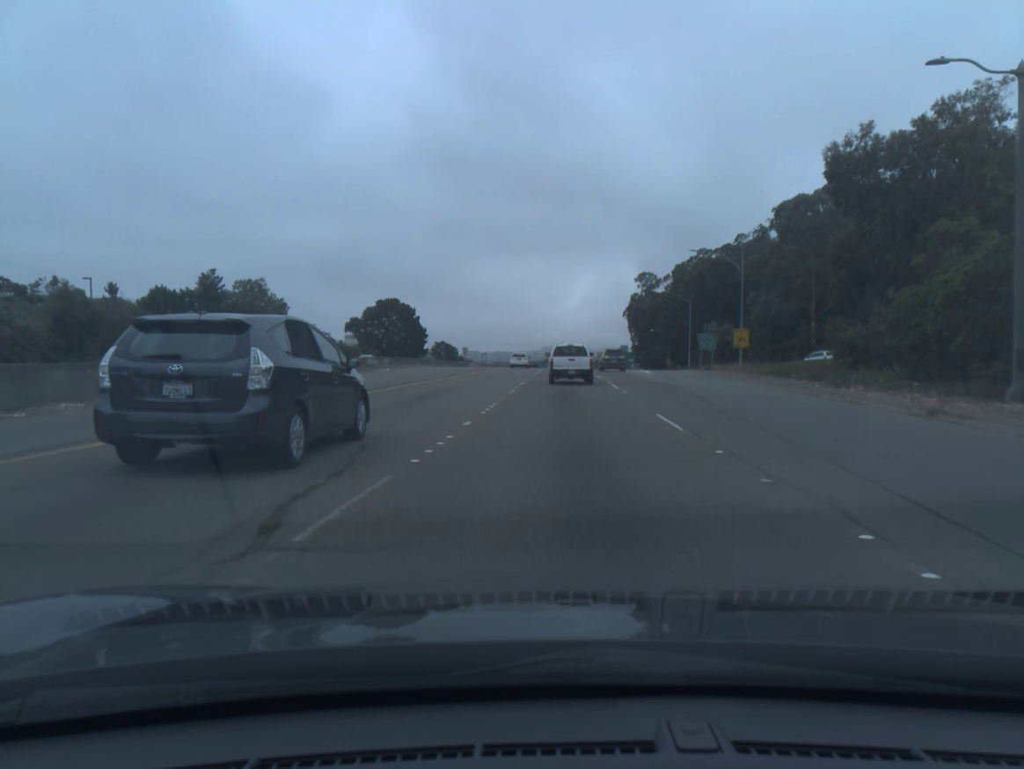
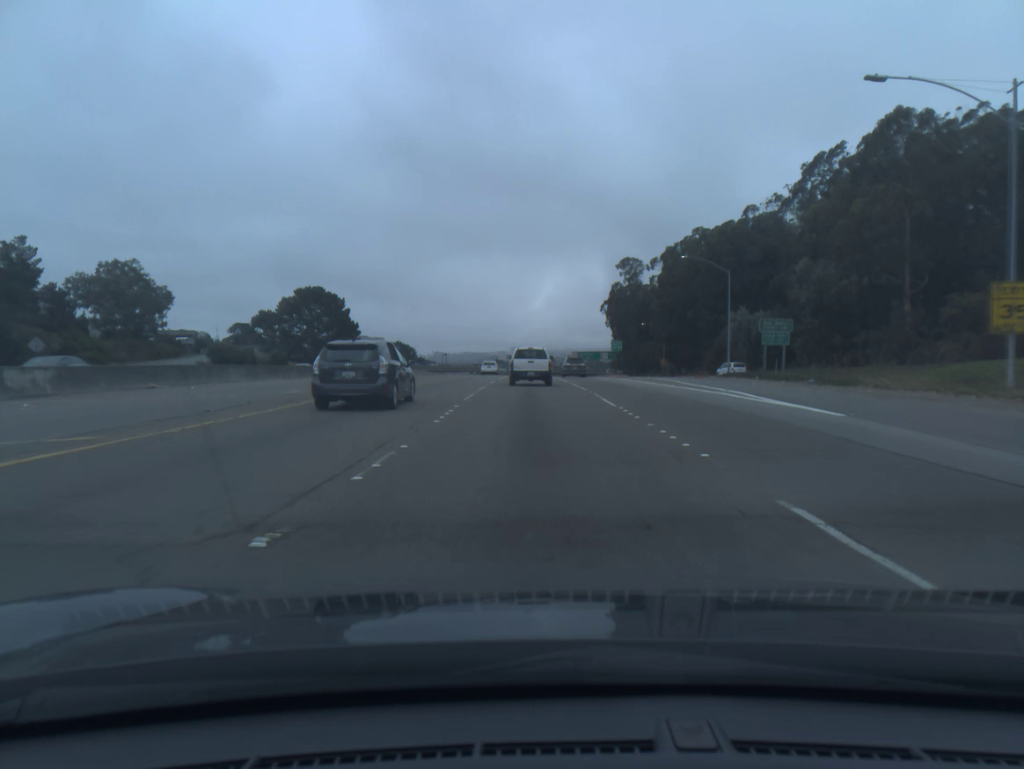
(+1.3, +40.6) m; +3°
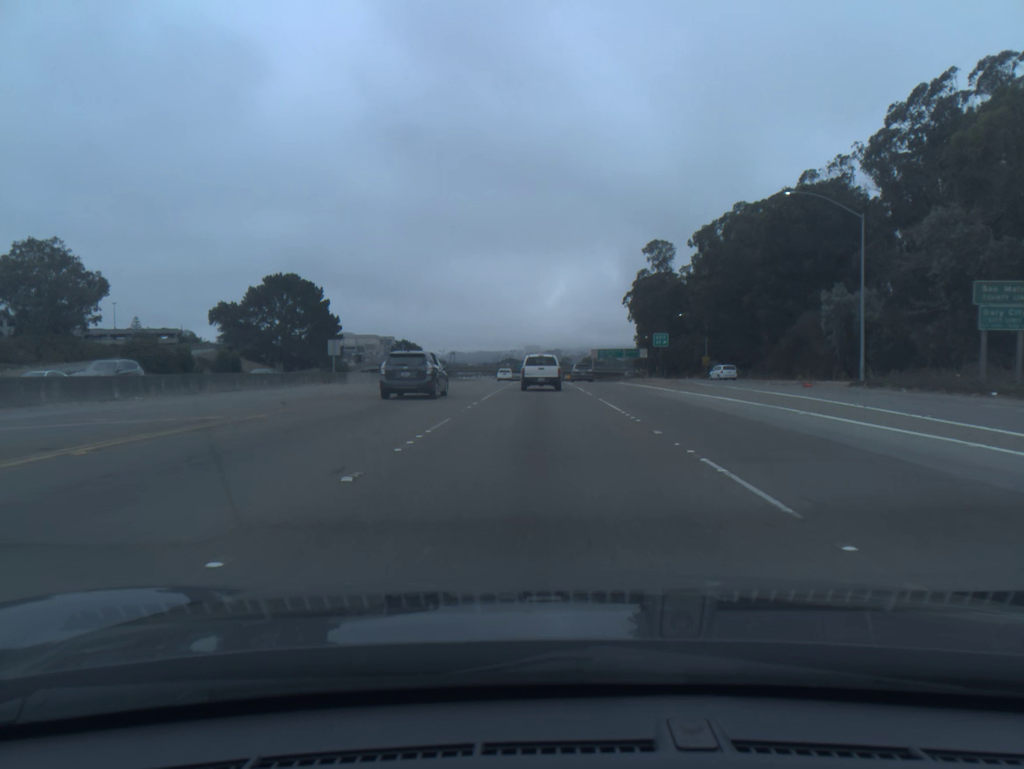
(-0.2, +26.4) m; -1°
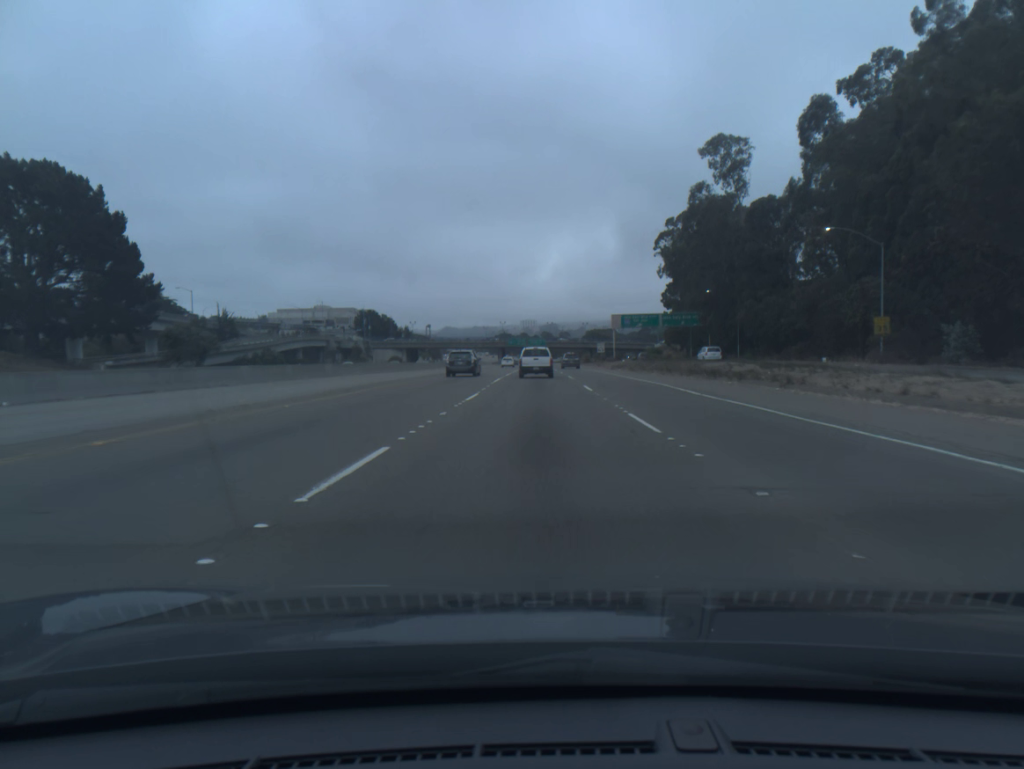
(0.0, +65.4) m; 0°
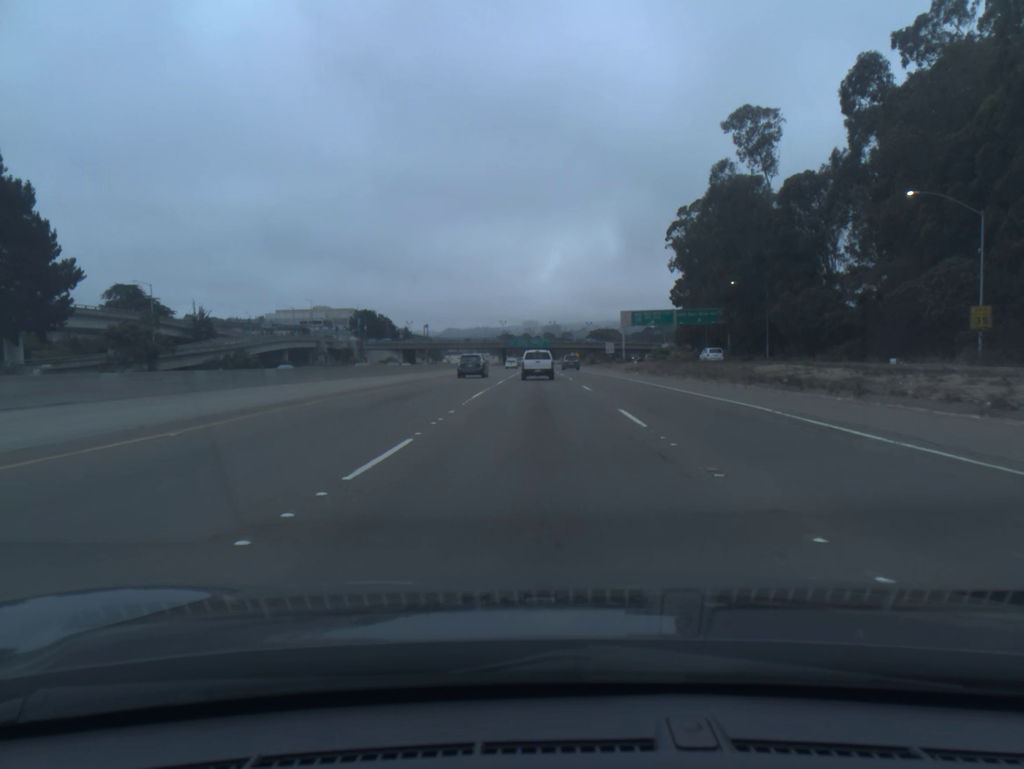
(0.0, +13.3) m; 0°
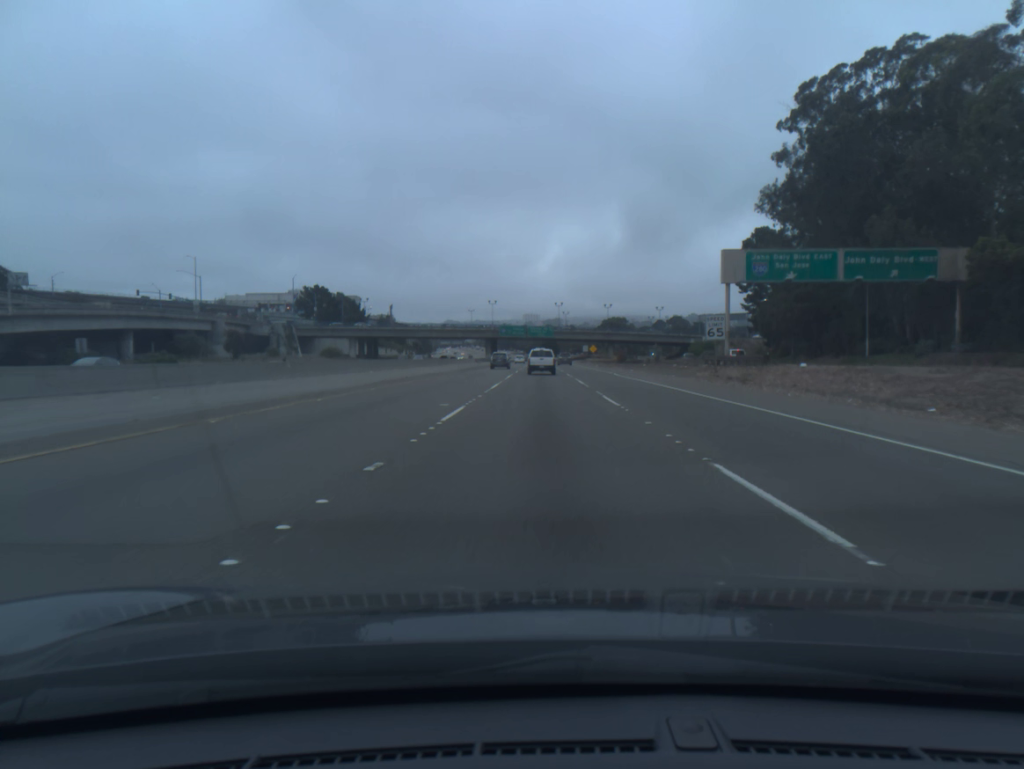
(-0.4, +67.7) m; 0°
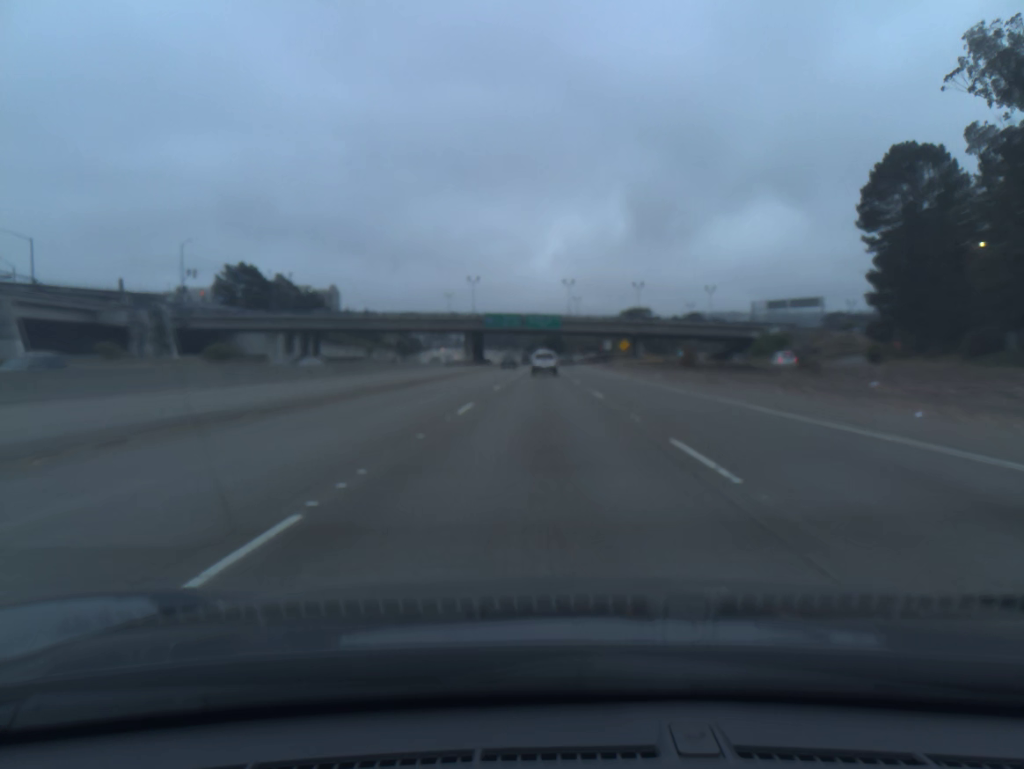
(+0.1, +56.1) m; 0°
